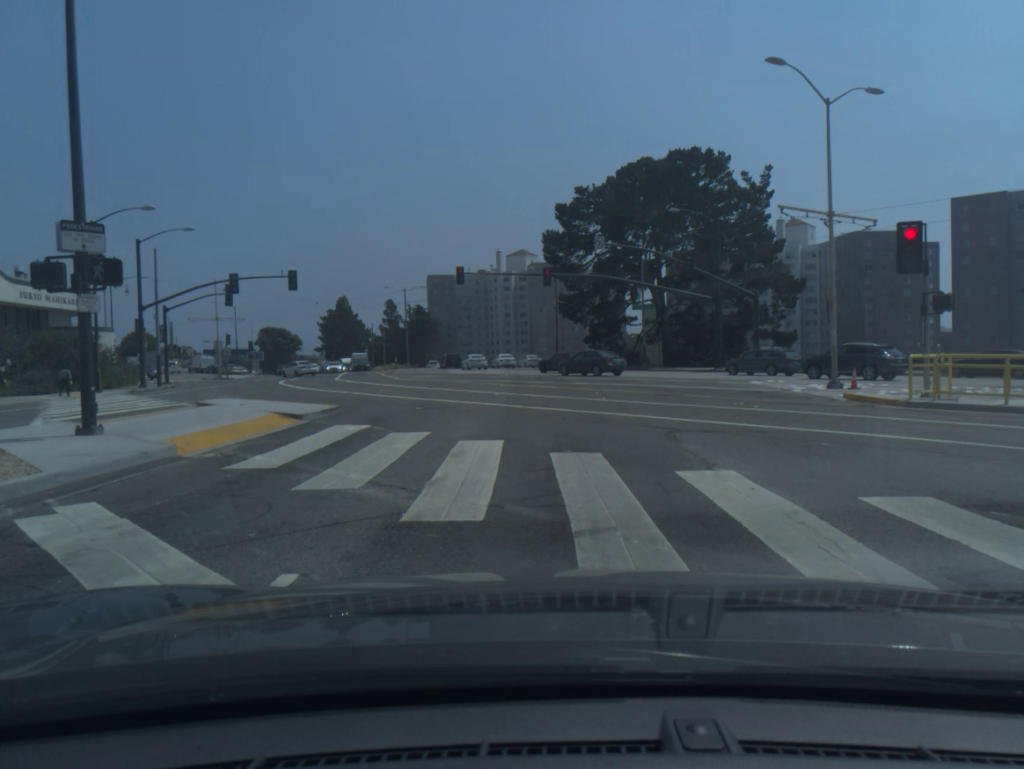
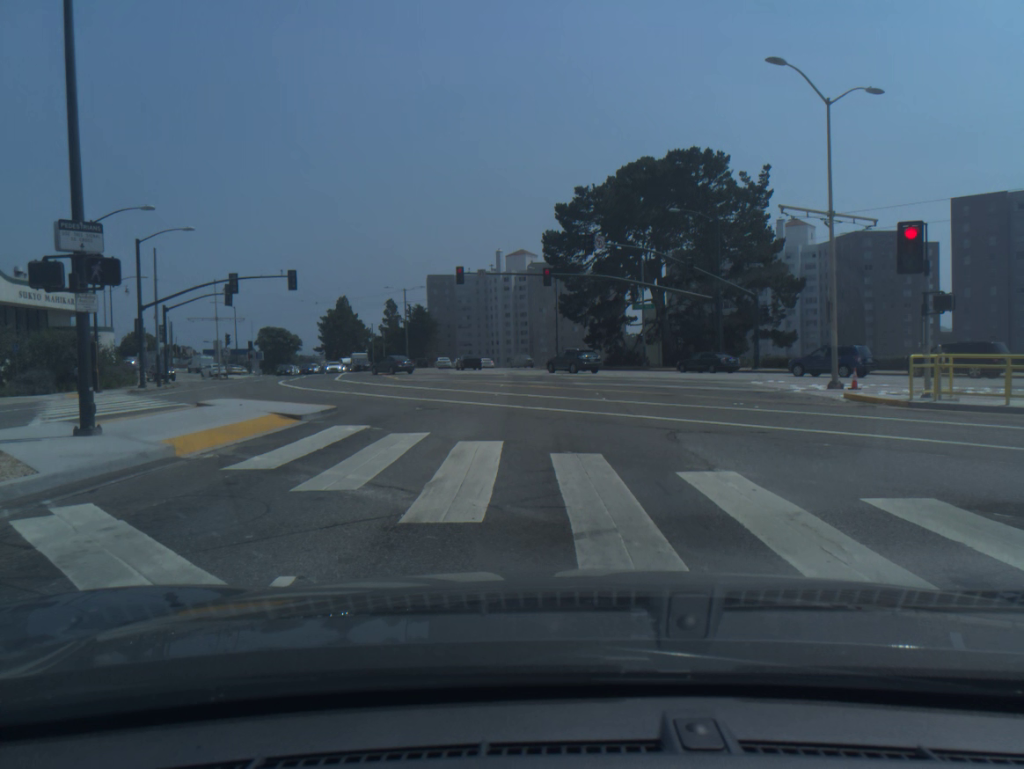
(0.0, +0.1) m; 0°
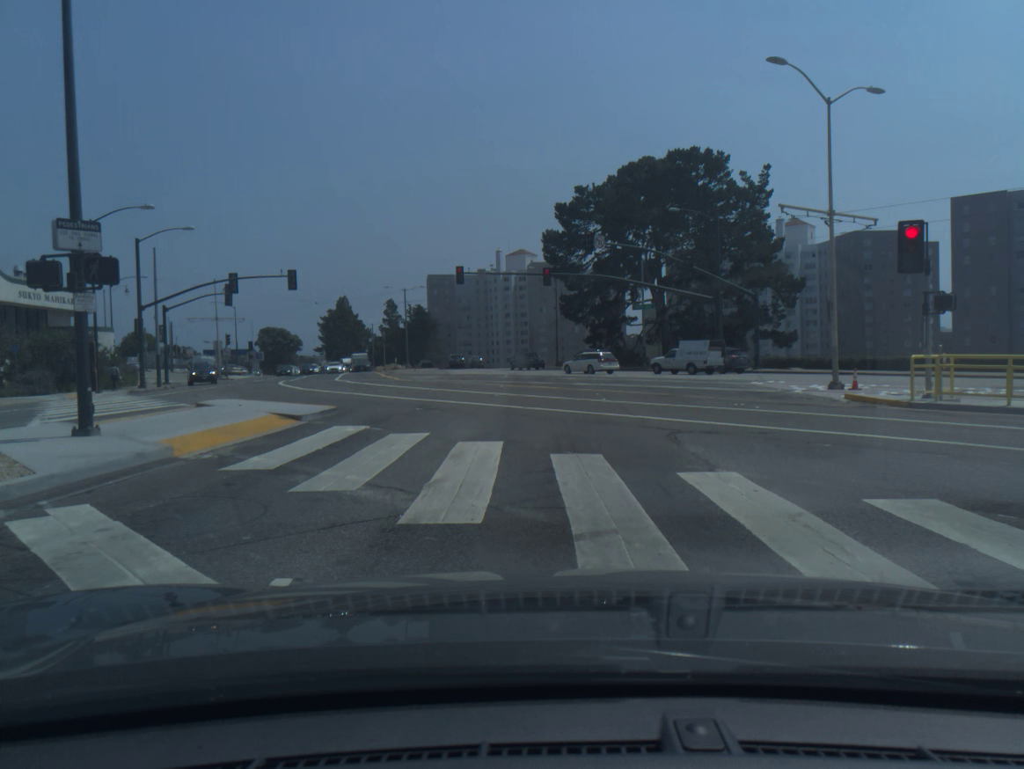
(0.0, 0.0) m; 0°
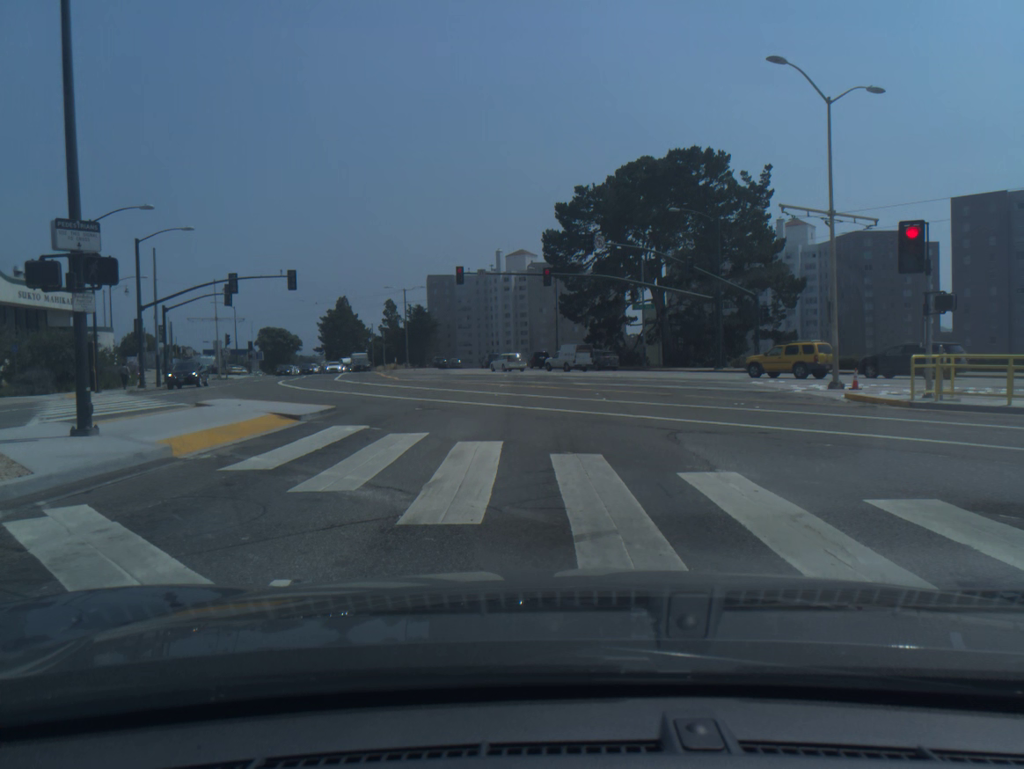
(0.0, 0.0) m; 0°
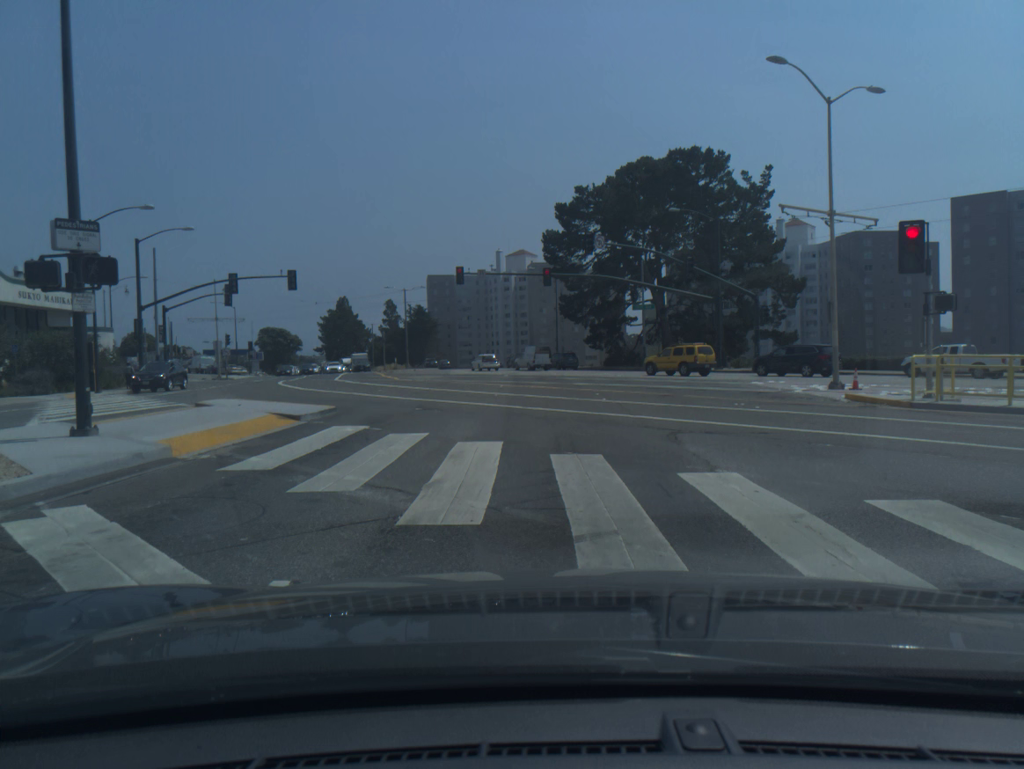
(0.0, 0.0) m; 0°
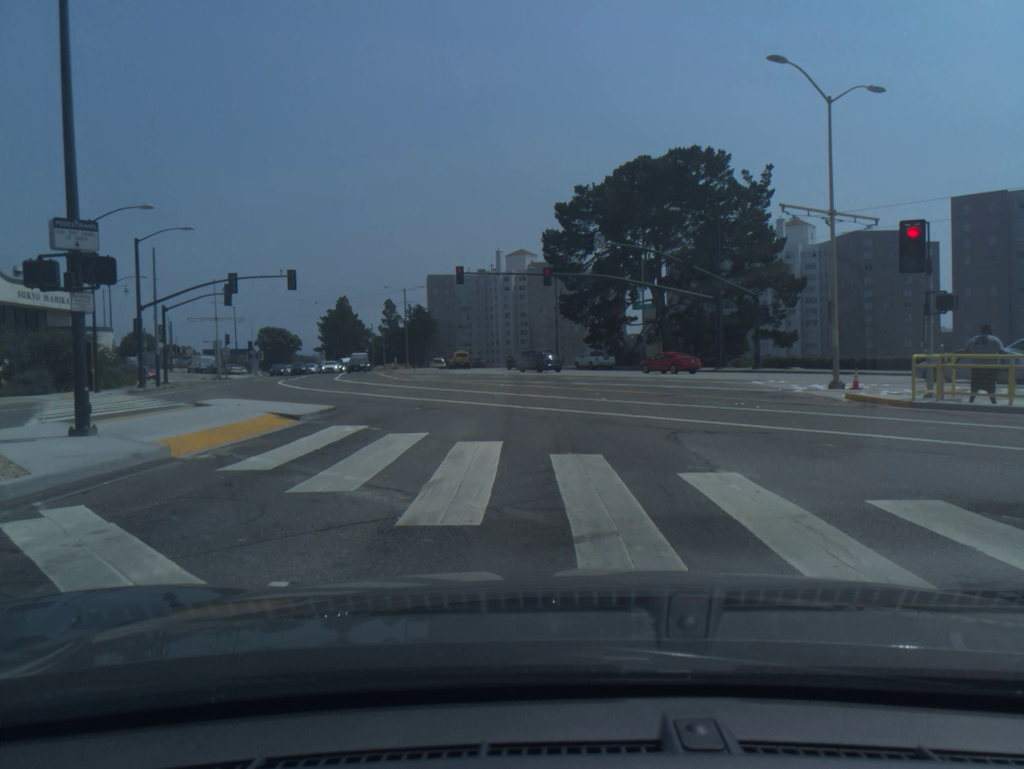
(0.0, 0.0) m; 0°
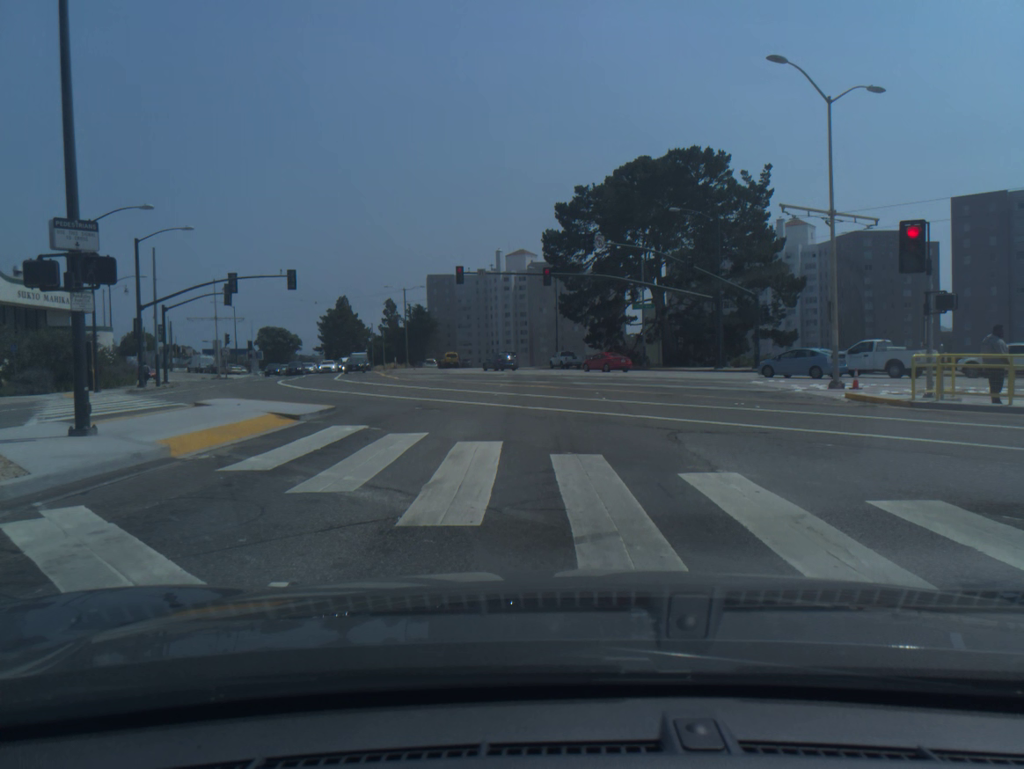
(0.0, 0.0) m; 0°
